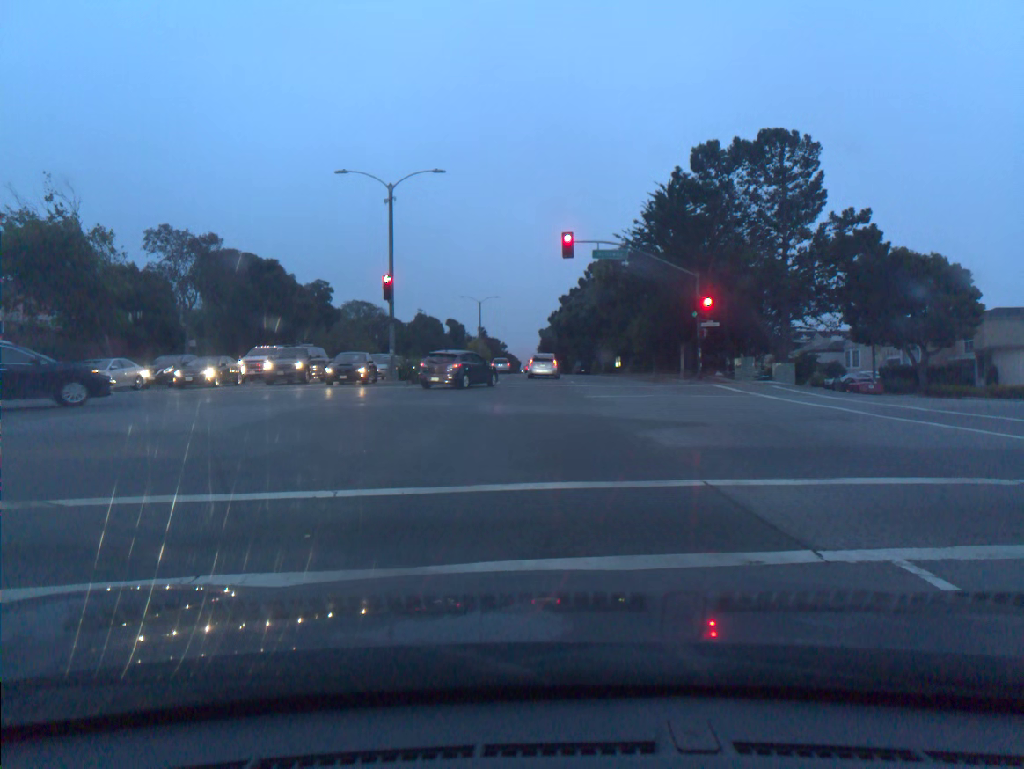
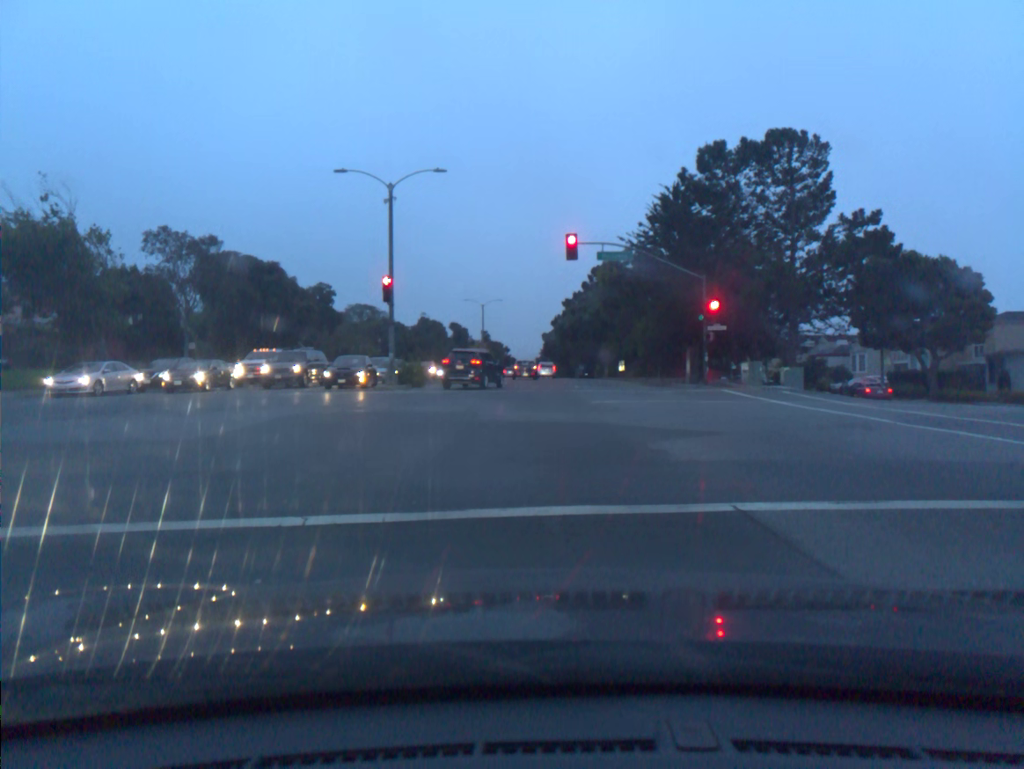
(0.0, +1.0) m; 0°
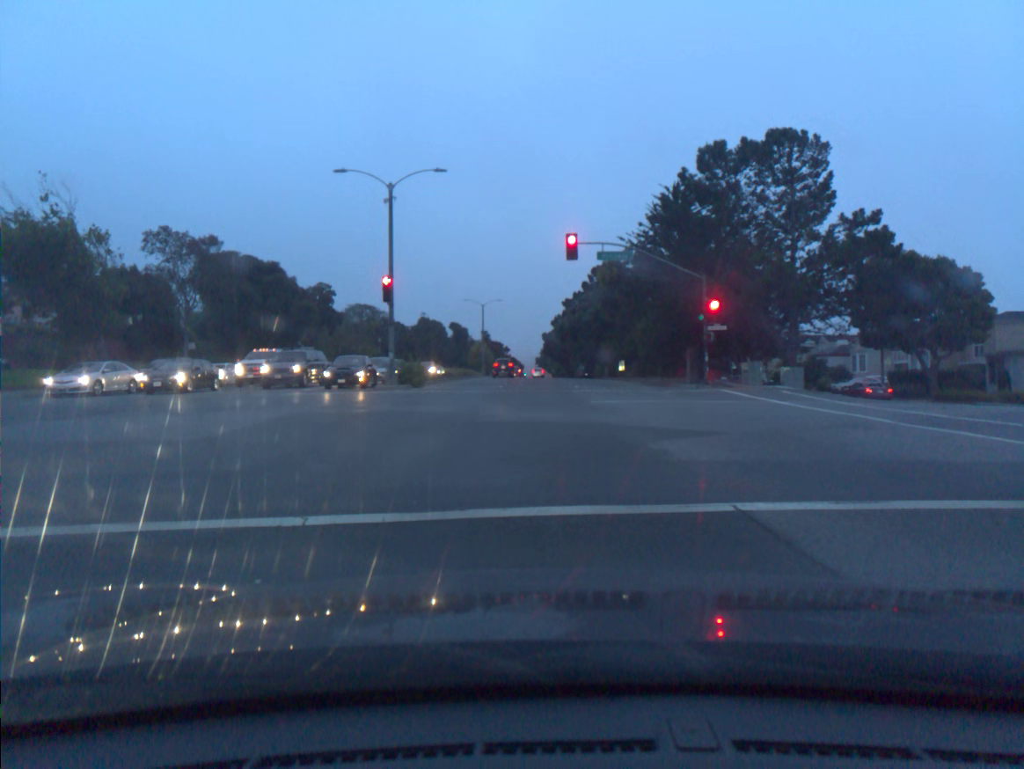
(0.0, 0.0) m; 0°
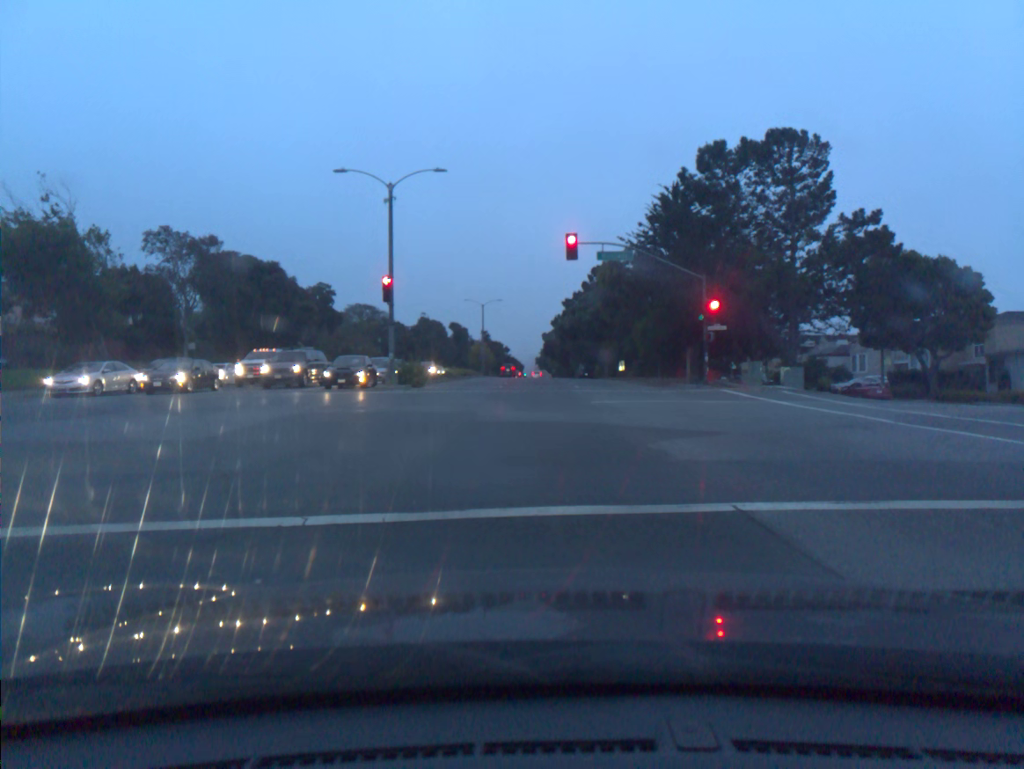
(0.0, 0.0) m; 0°
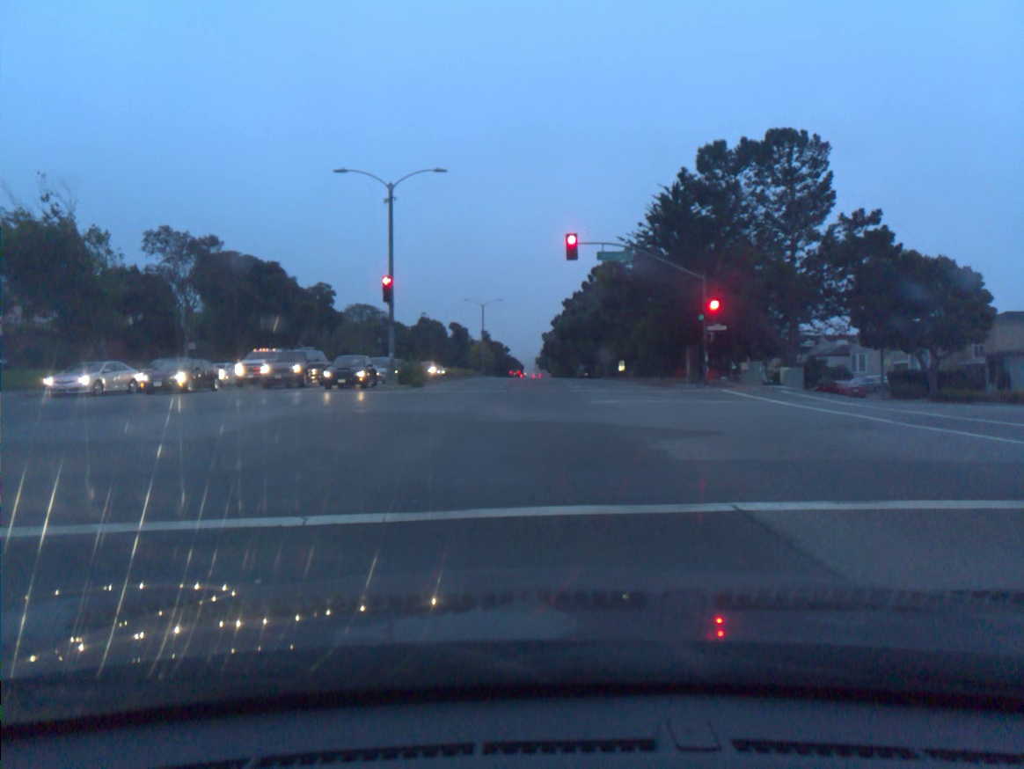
(0.0, 0.0) m; 0°
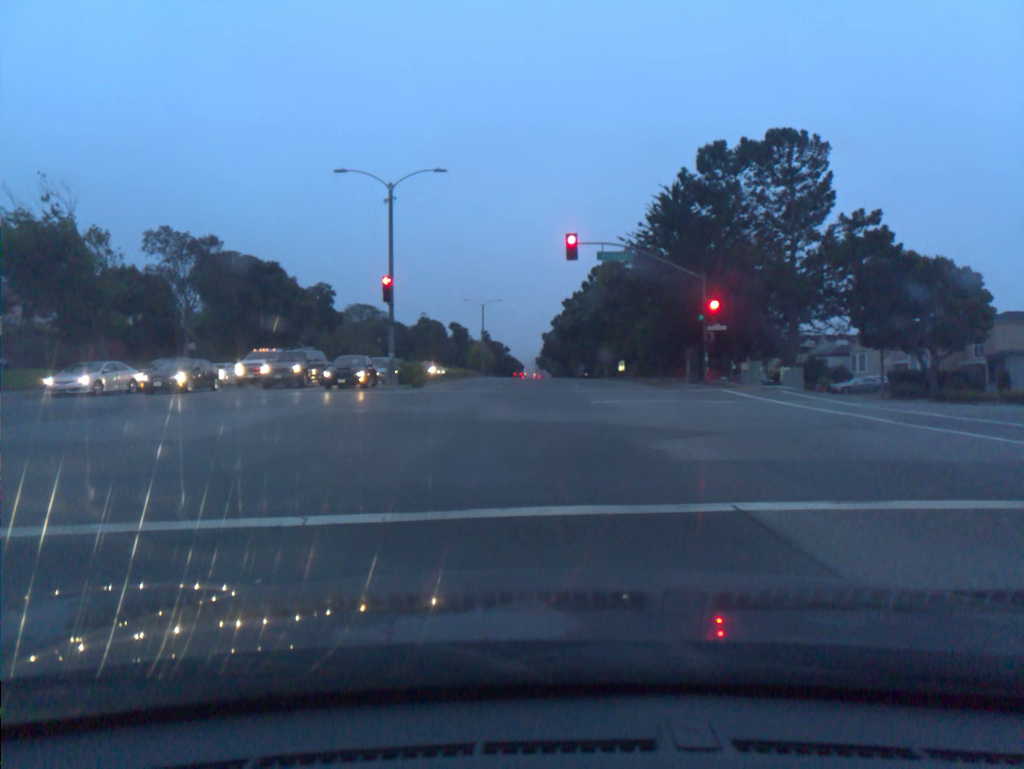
(0.0, 0.0) m; 0°
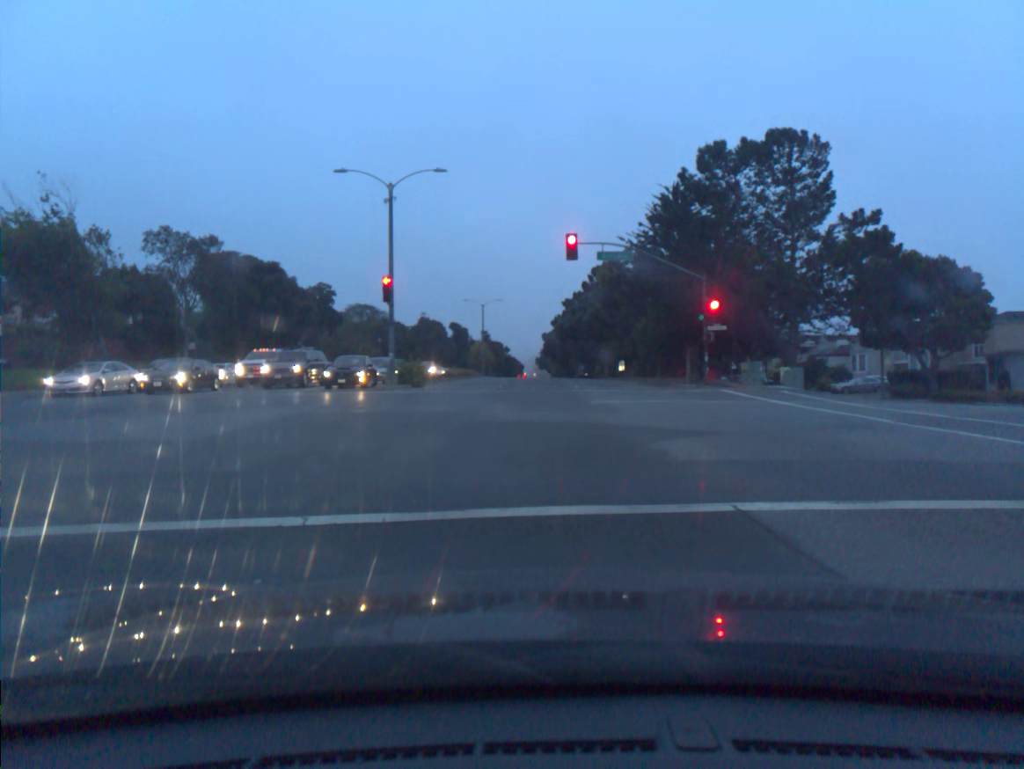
(0.0, 0.0) m; 0°
